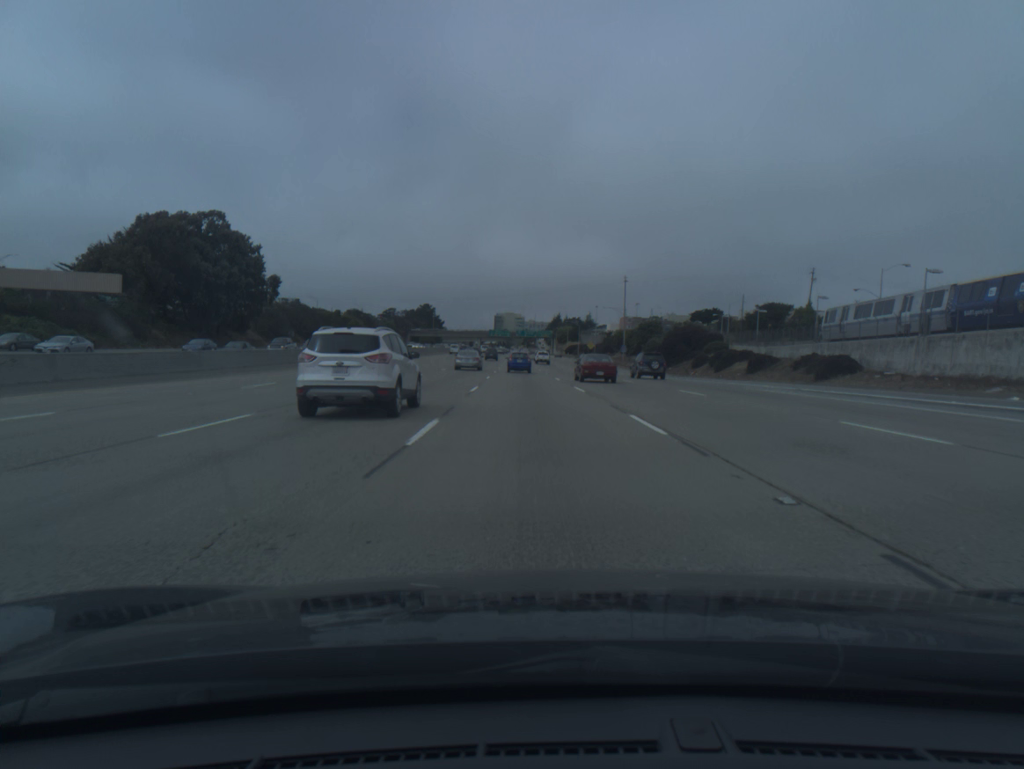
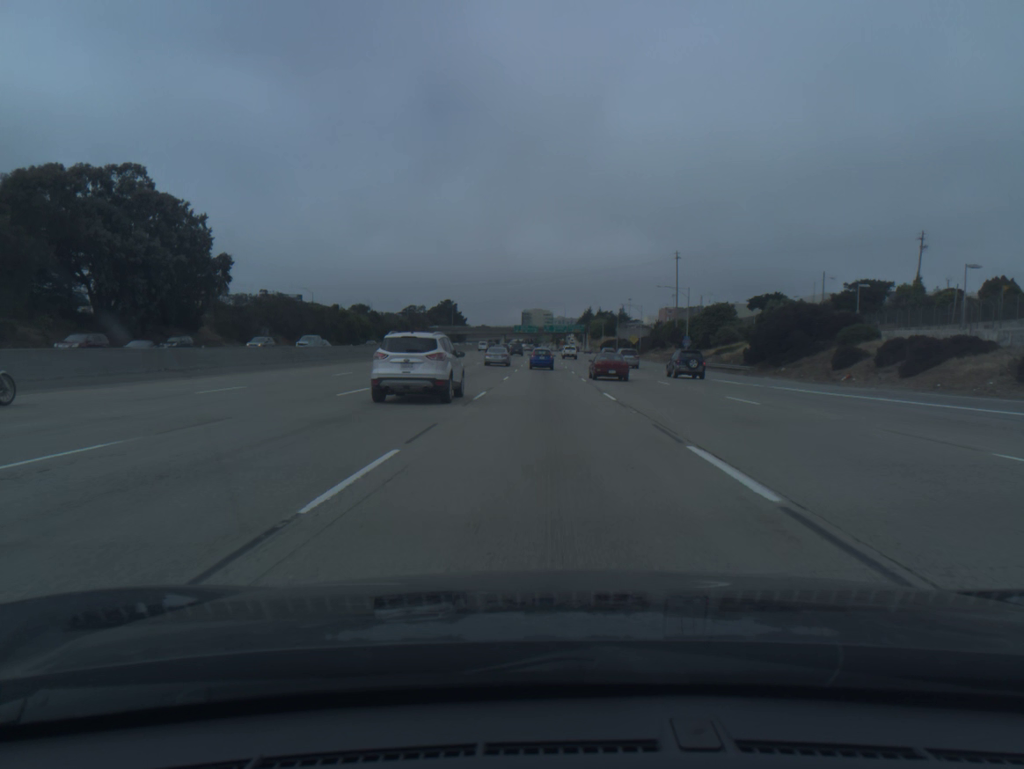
(-0.7, +33.6) m; -2°
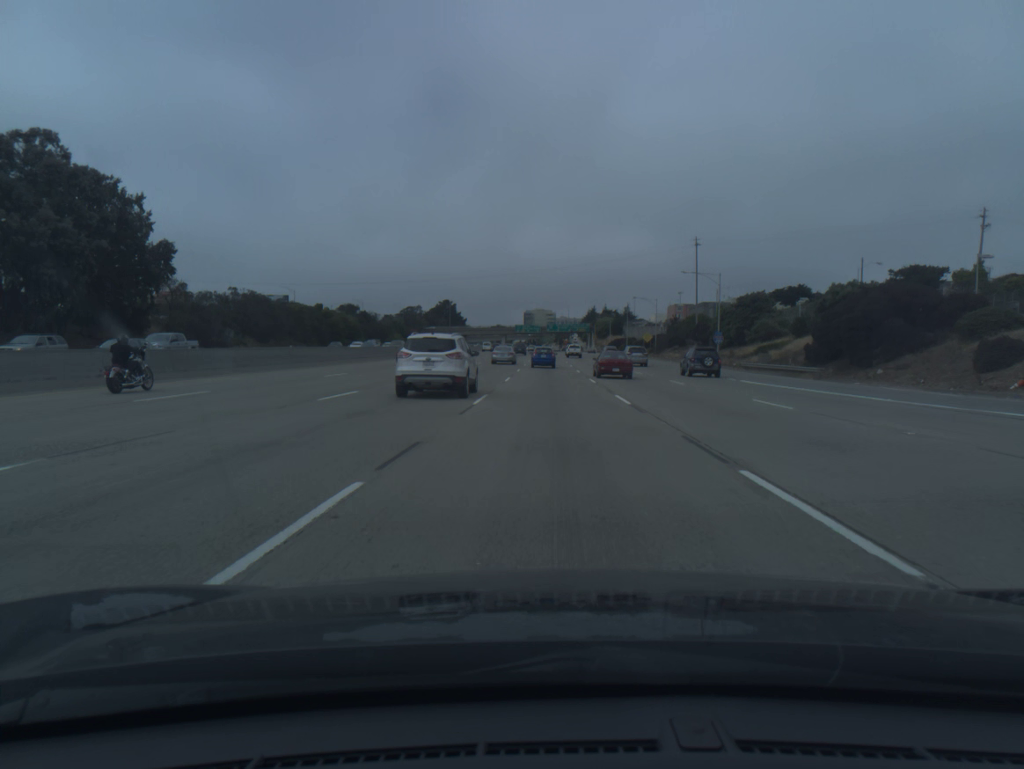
(0.0, +16.8) m; 0°
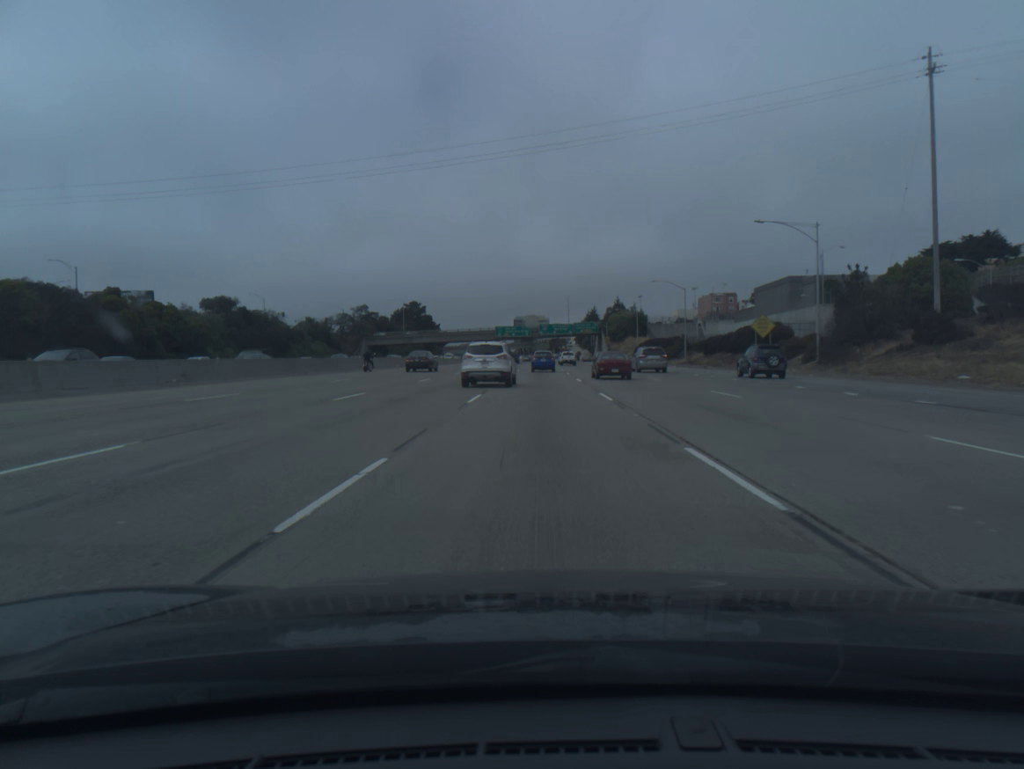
(+0.5, +83.2) m; 0°
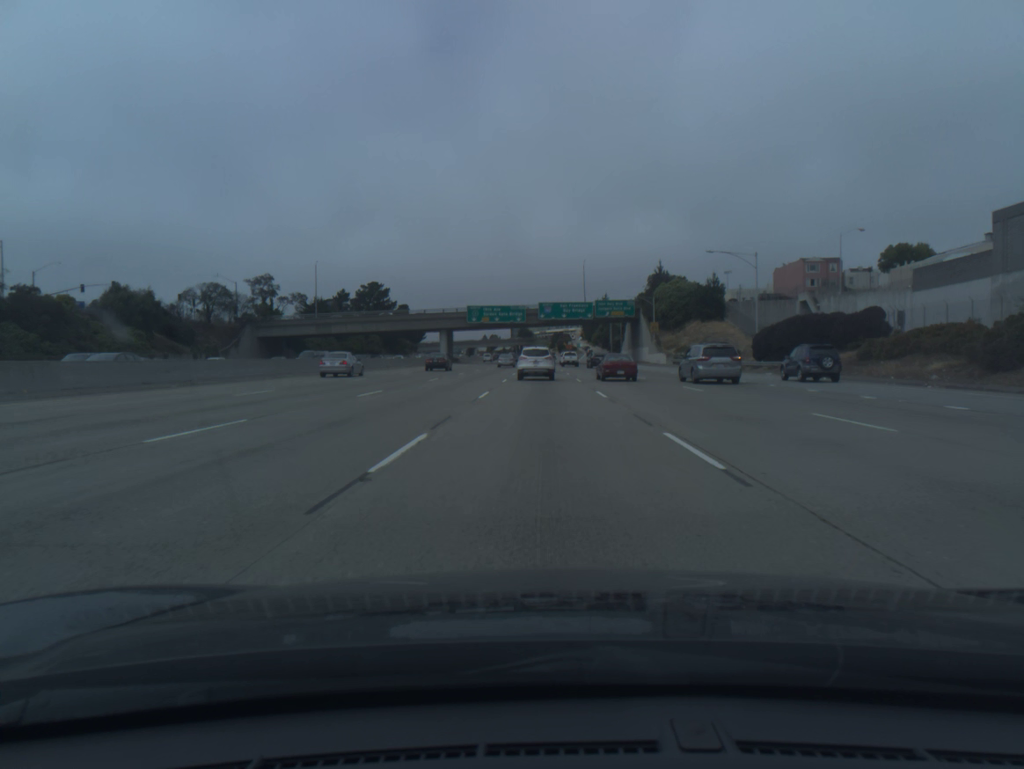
(-0.3, +82.4) m; 0°
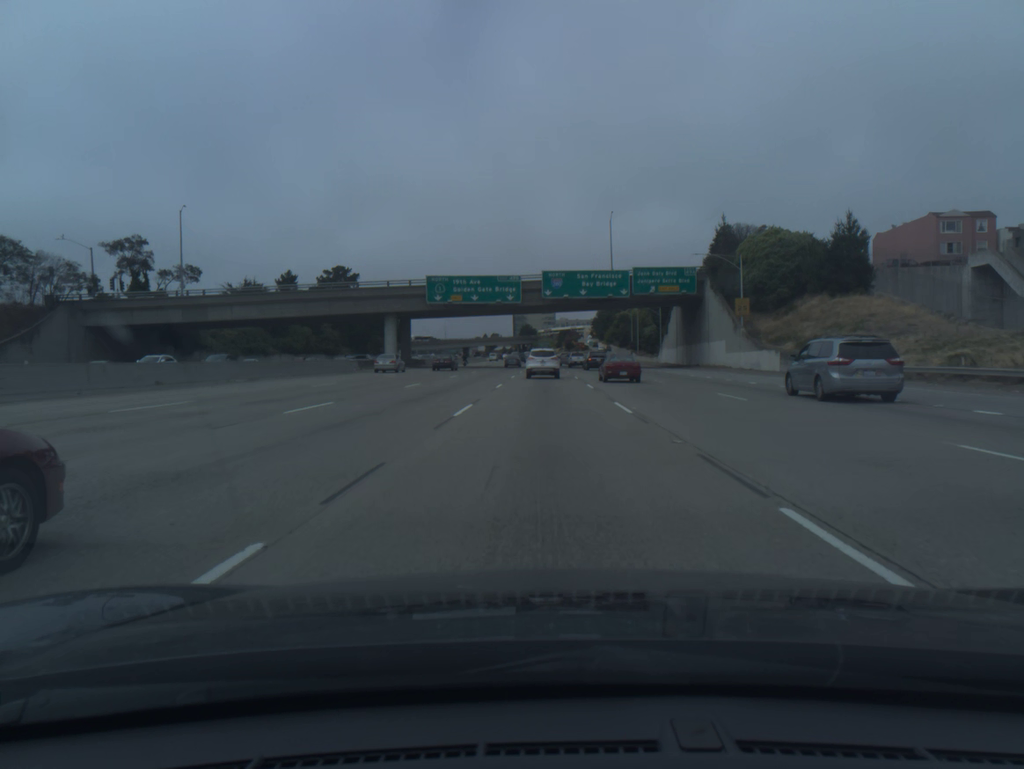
(0.0, +49.5) m; 0°
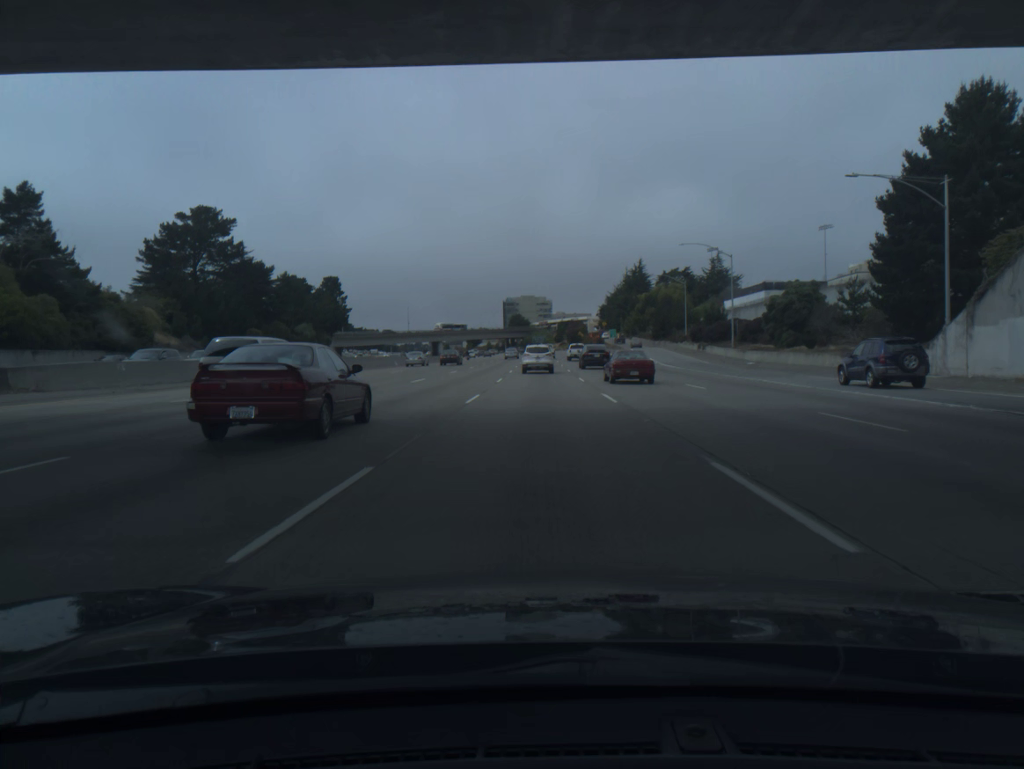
(+0.2, +82.4) m; 0°
